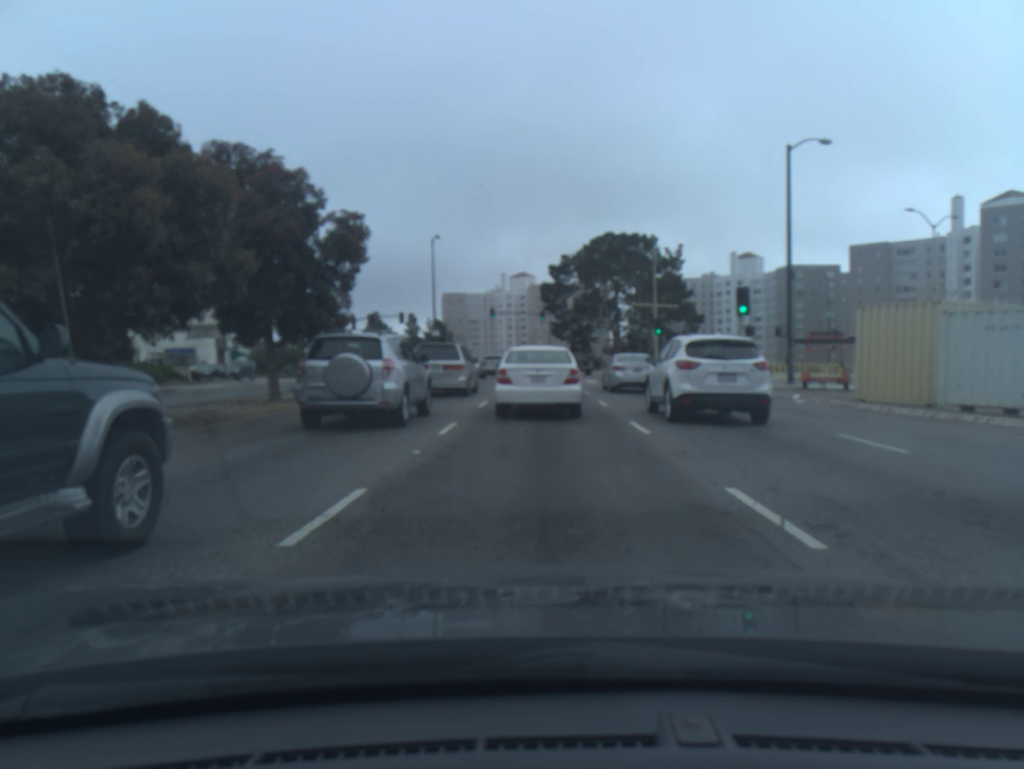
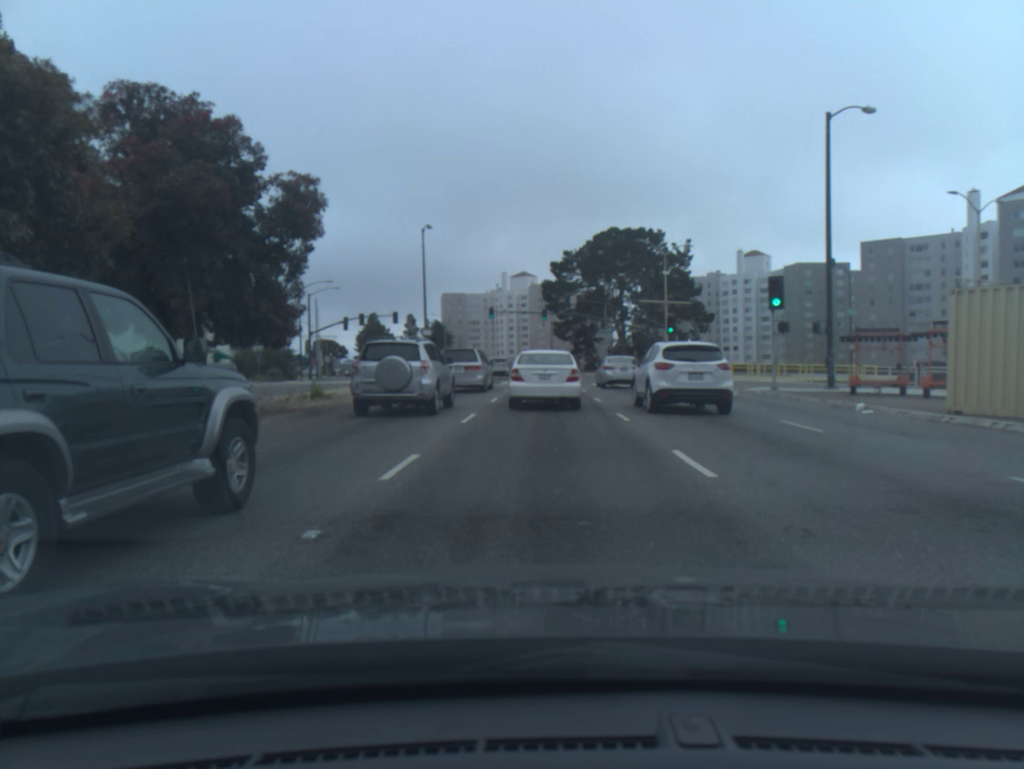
(0.0, +4.5) m; 0°
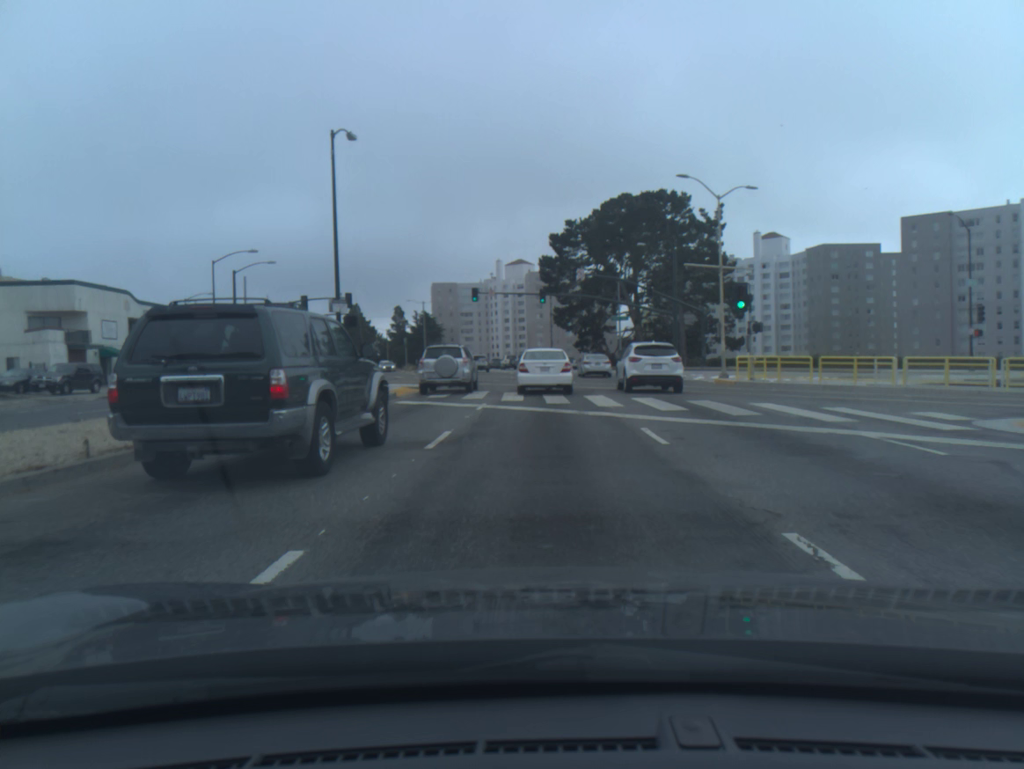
(-0.1, +19.8) m; 0°
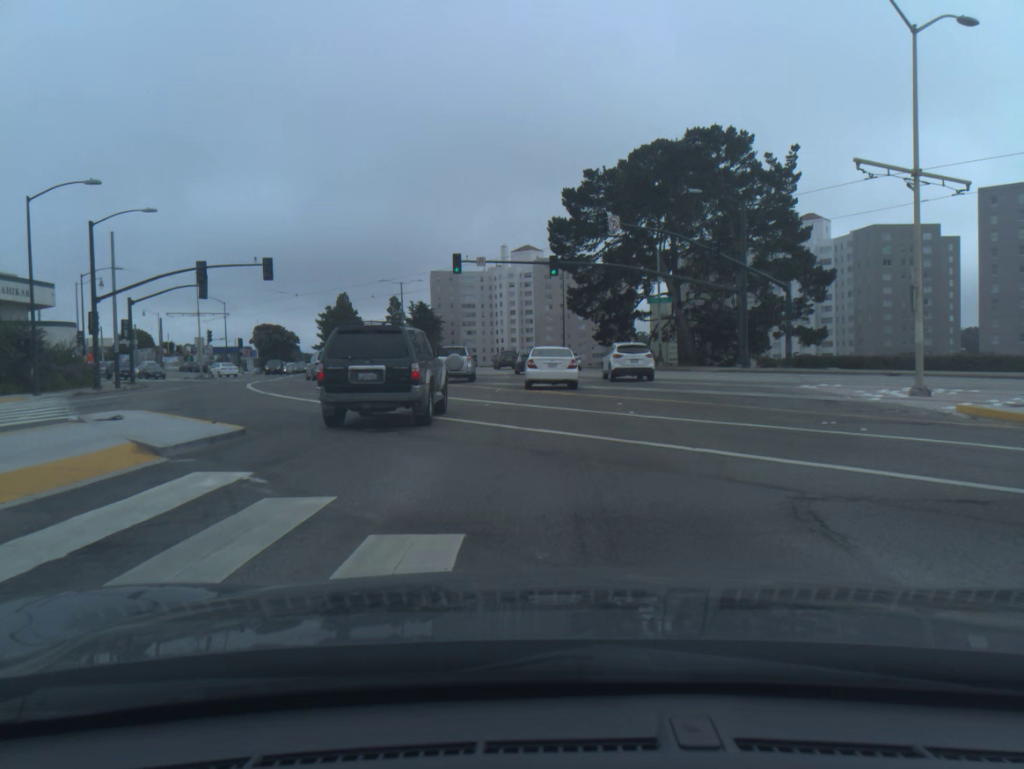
(0.0, +21.6) m; 0°
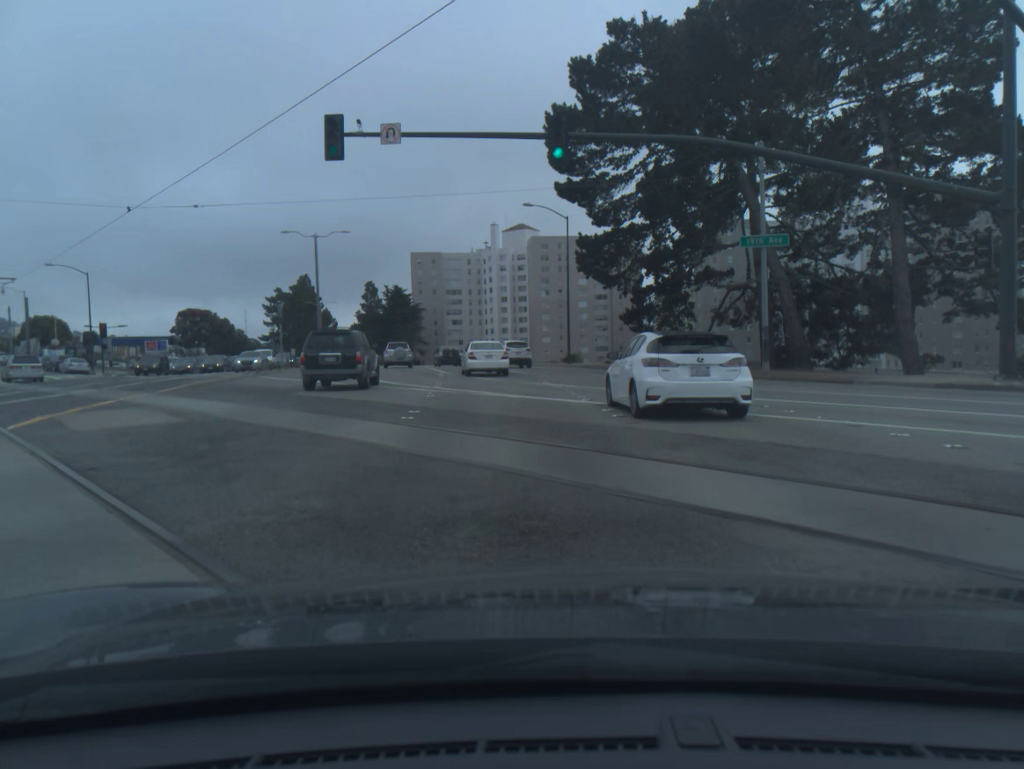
(+0.1, +29.8) m; 0°
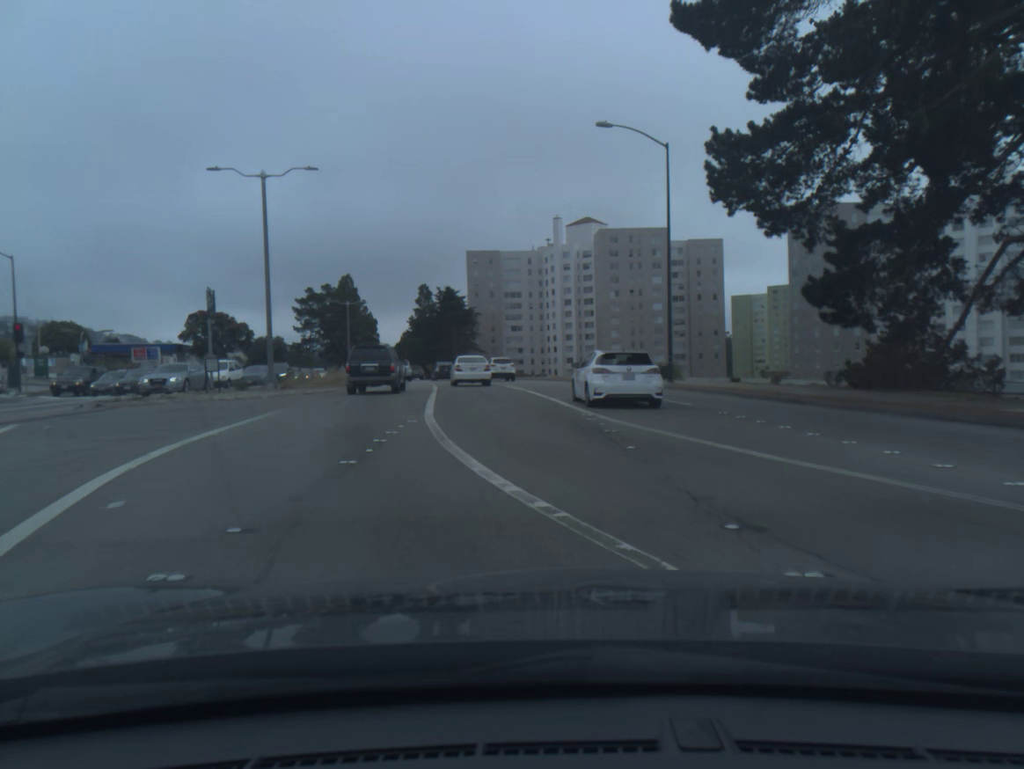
(-0.7, +21.5) m; -4°
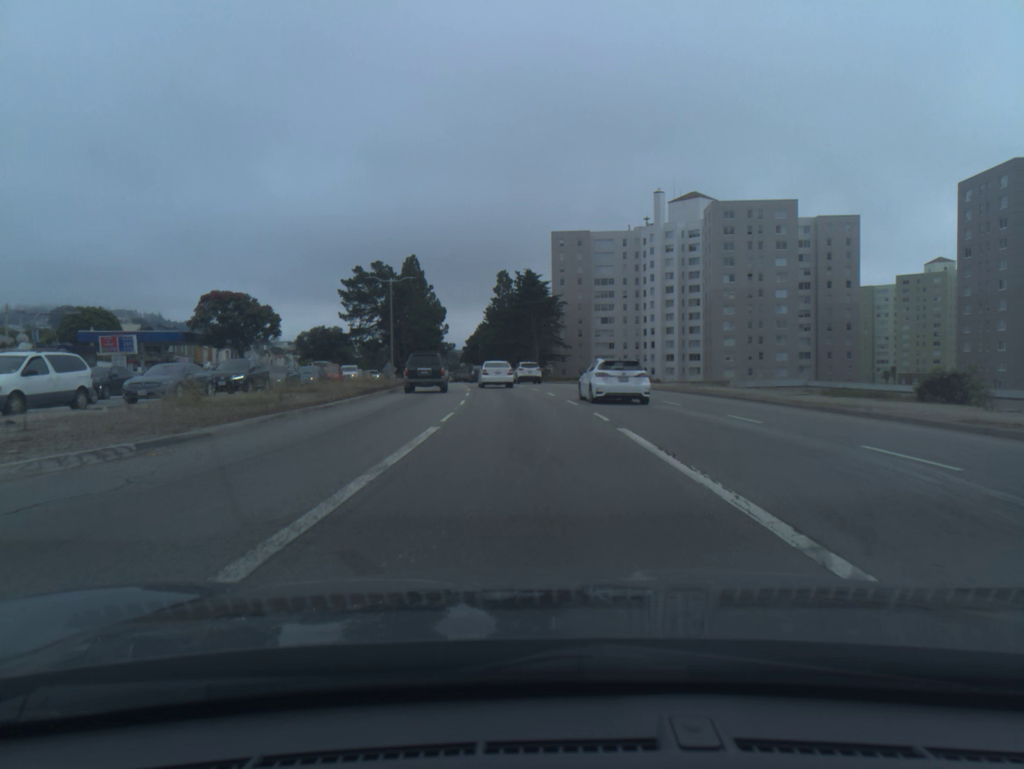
(-1.6, +24.3) m; -6°
